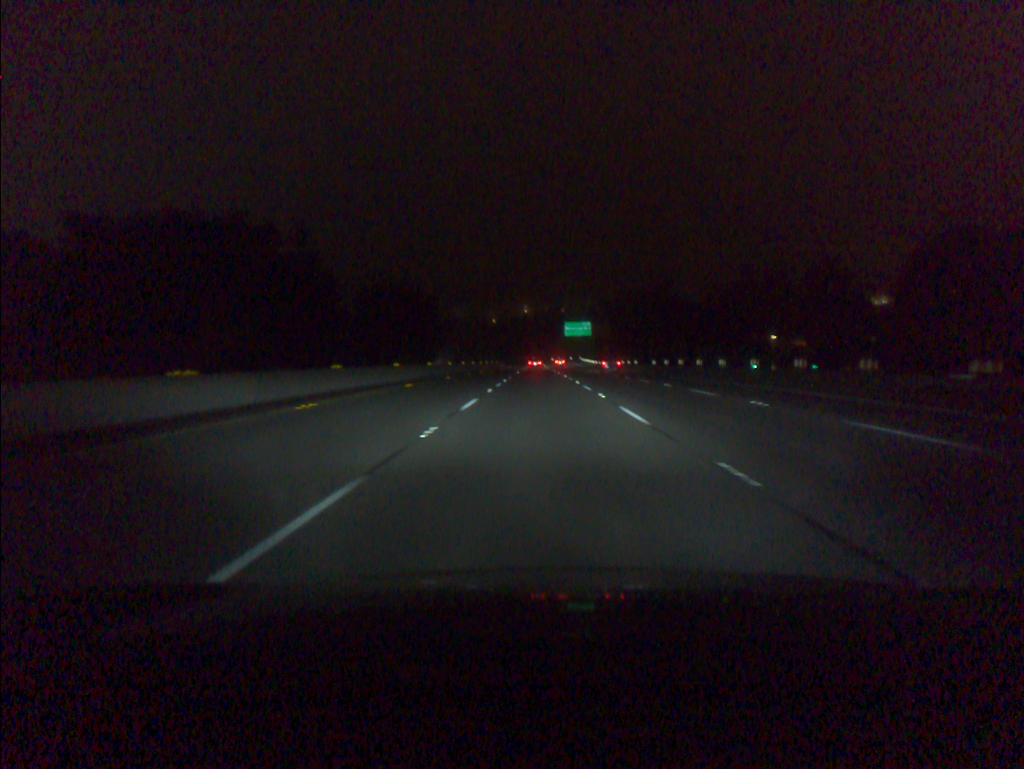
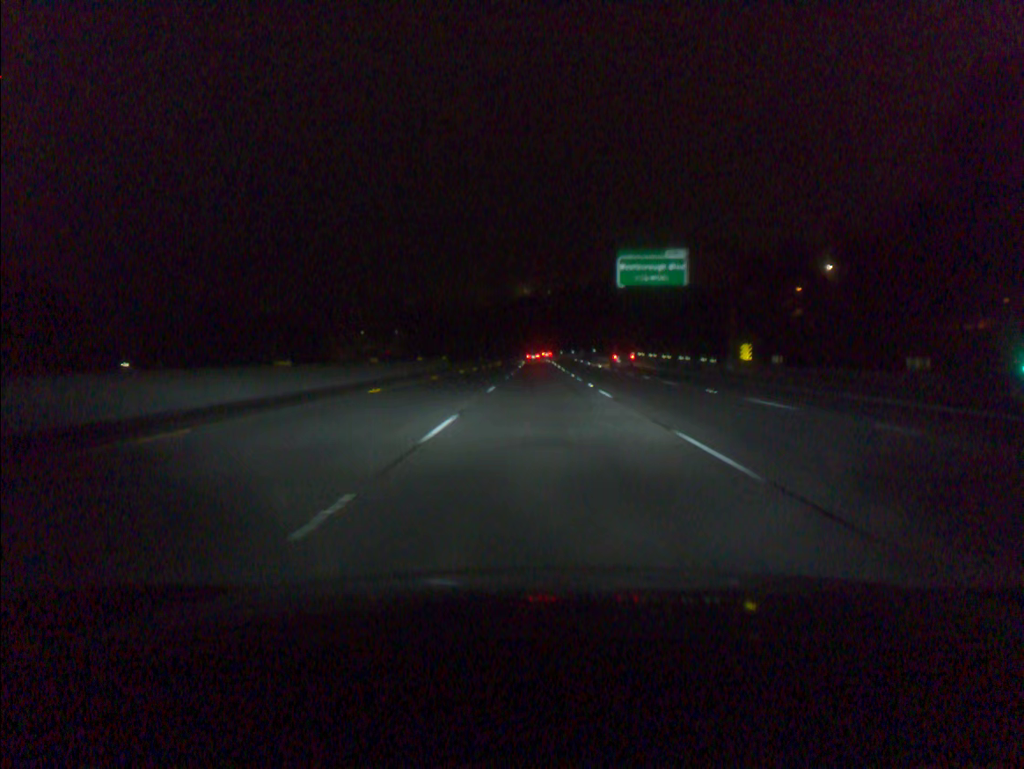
(-0.4, +94.7) m; 0°
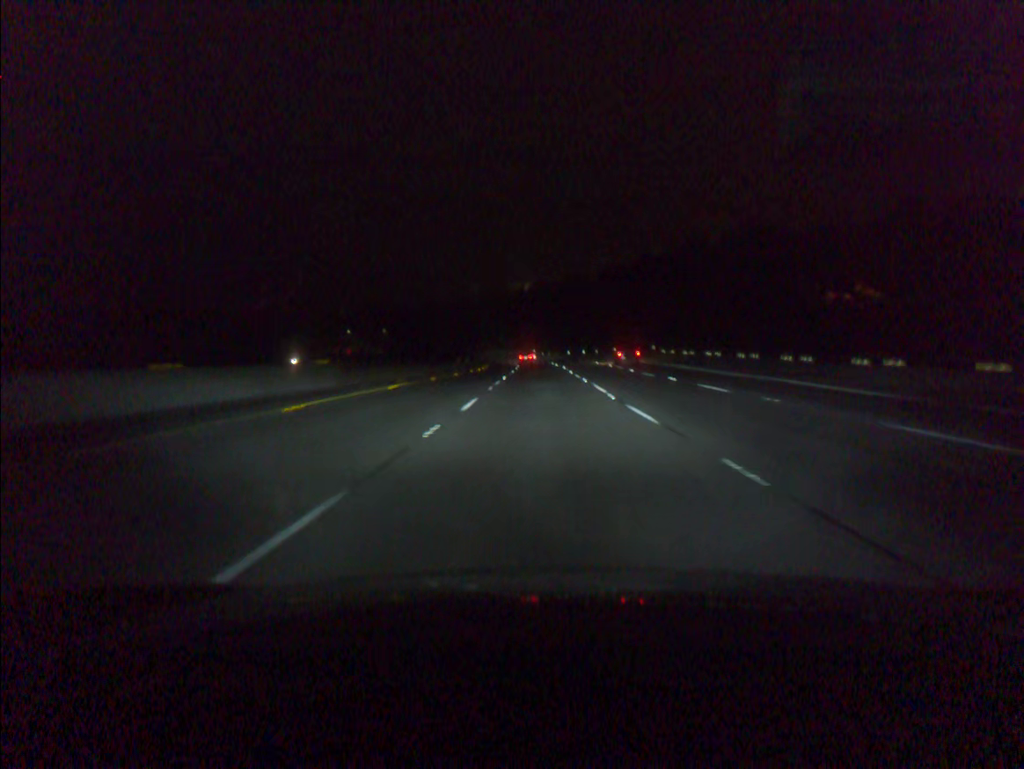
(0.0, +37.9) m; 0°
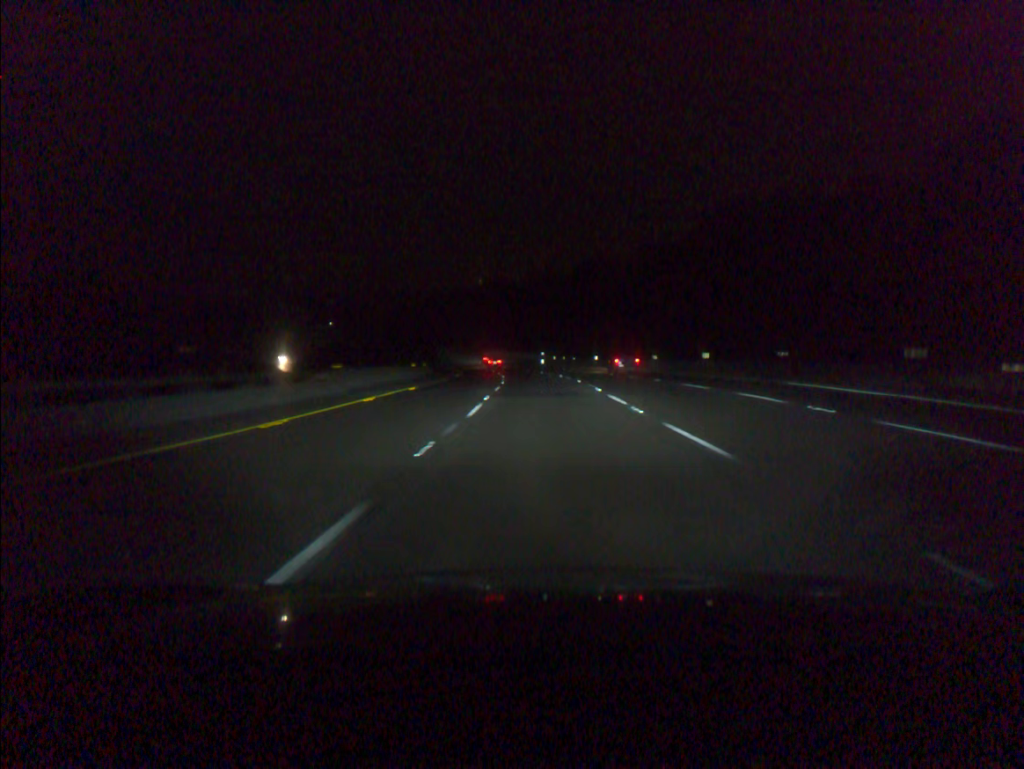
(-0.3, +56.7) m; -1°
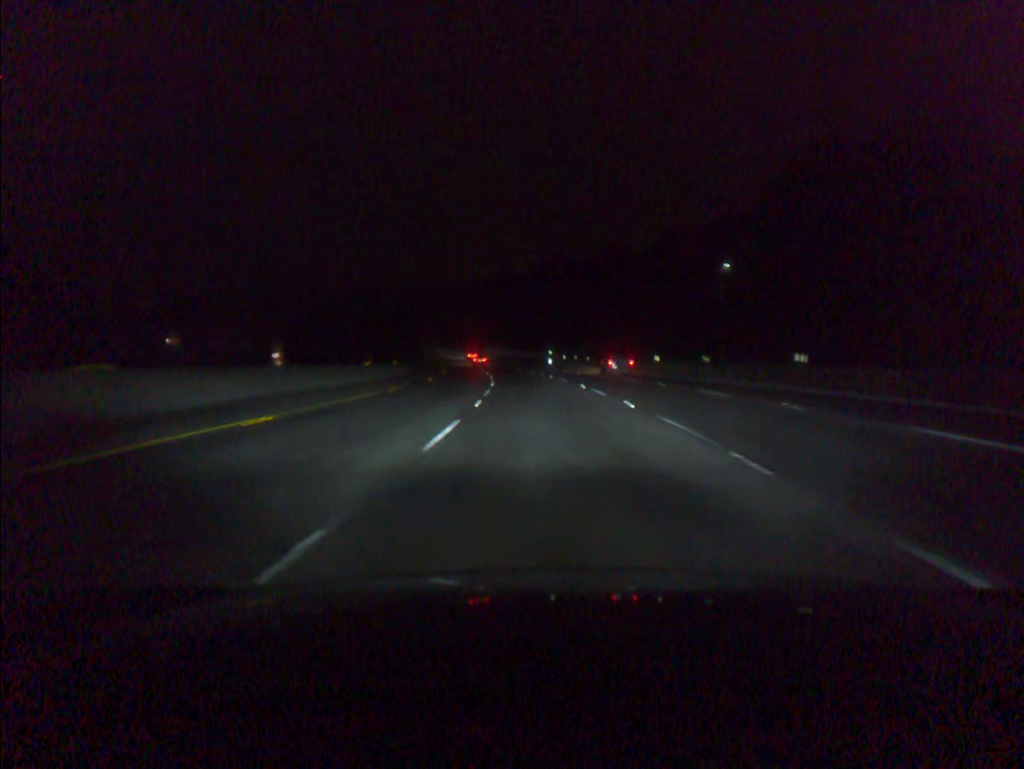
(-0.1, +18.9) m; -1°
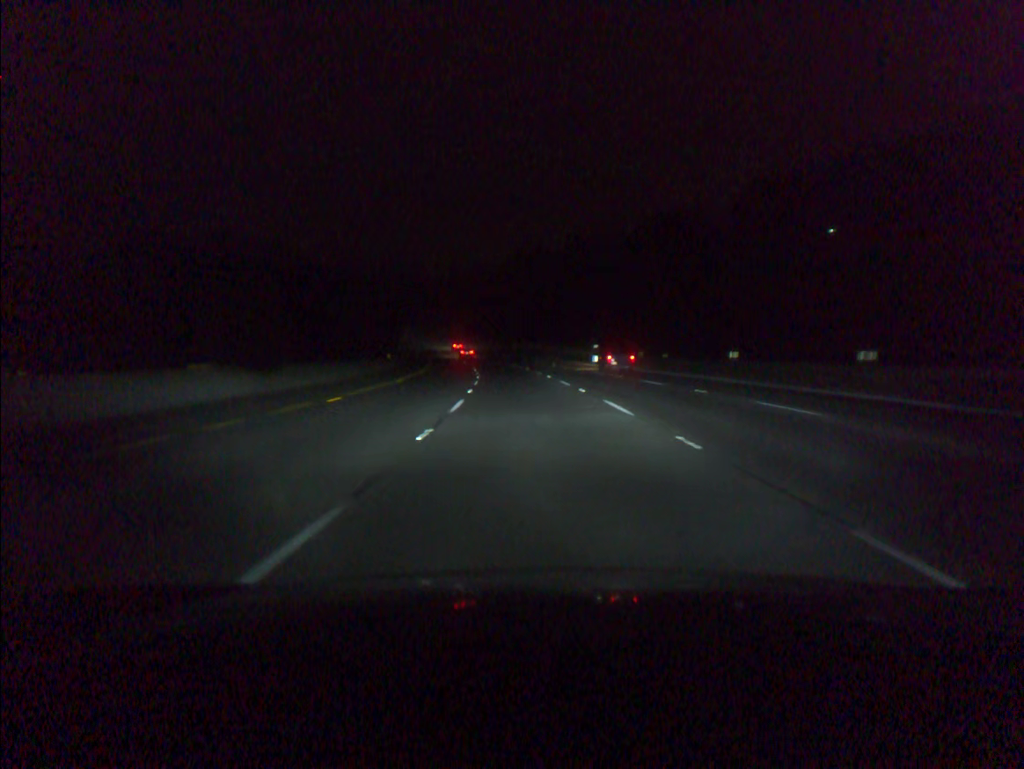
(-0.6, +37.6) m; -2°
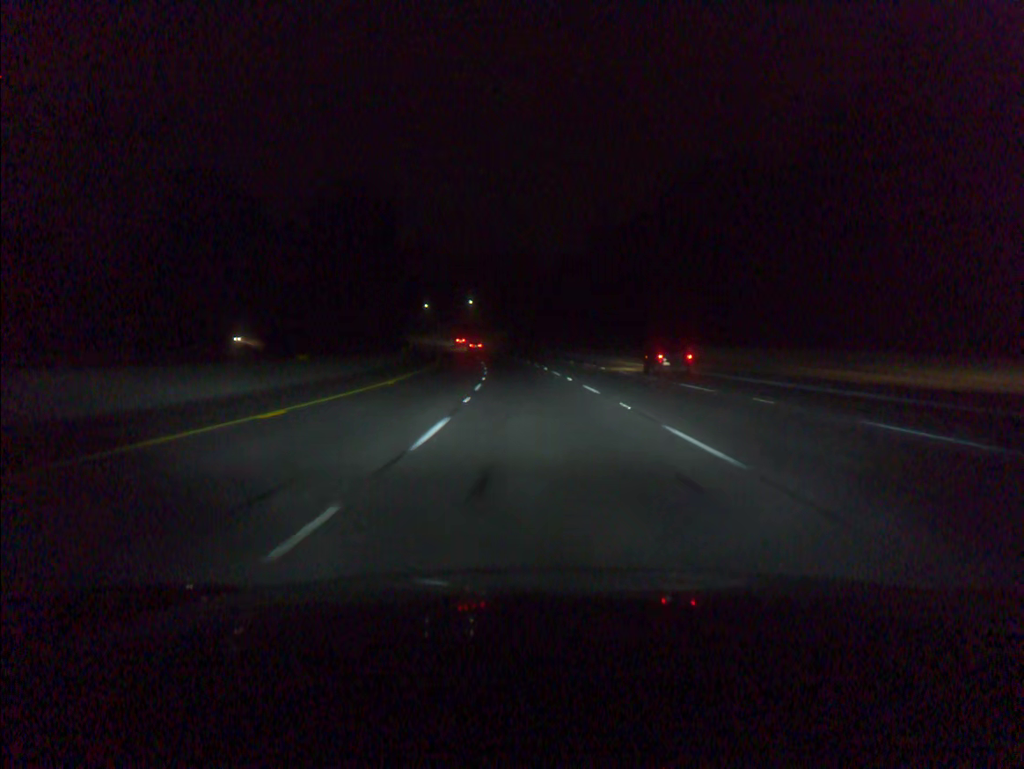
(-7.7, +93.7) m; -9°
